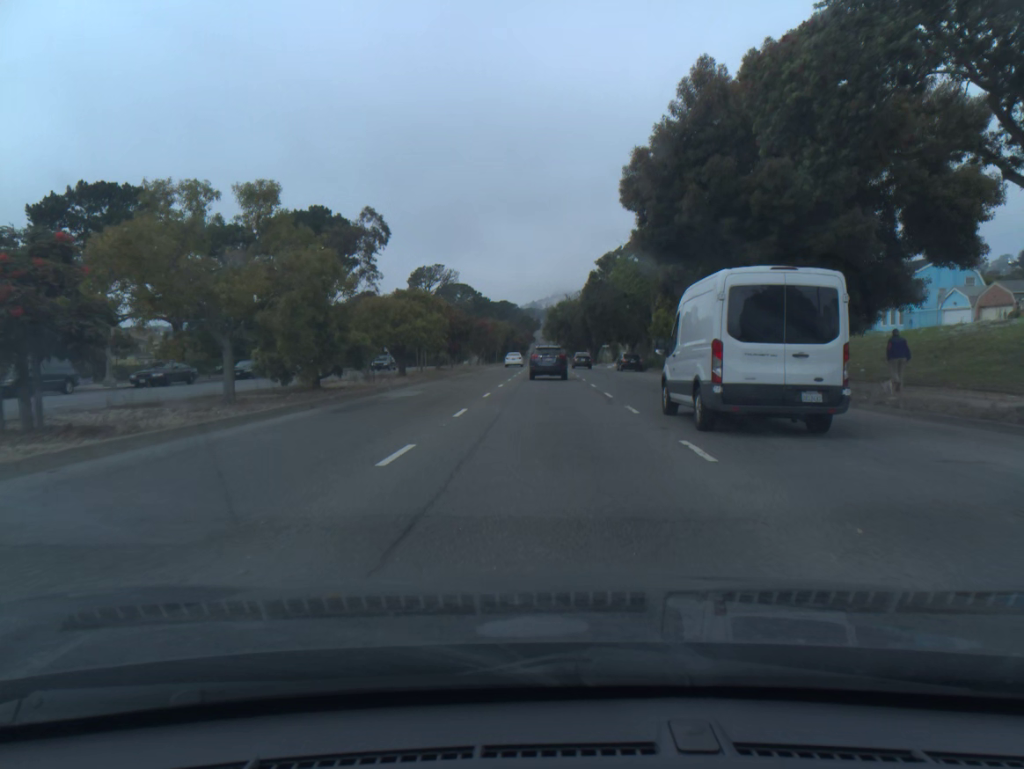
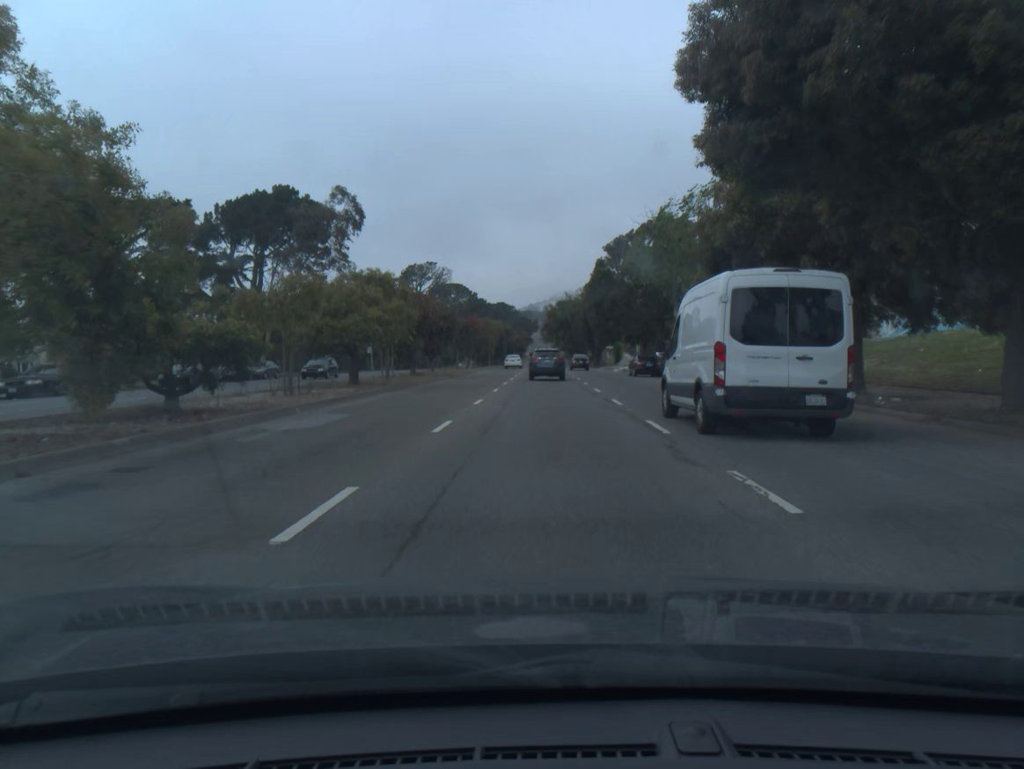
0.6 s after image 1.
(0.0, +10.2) m; 0°
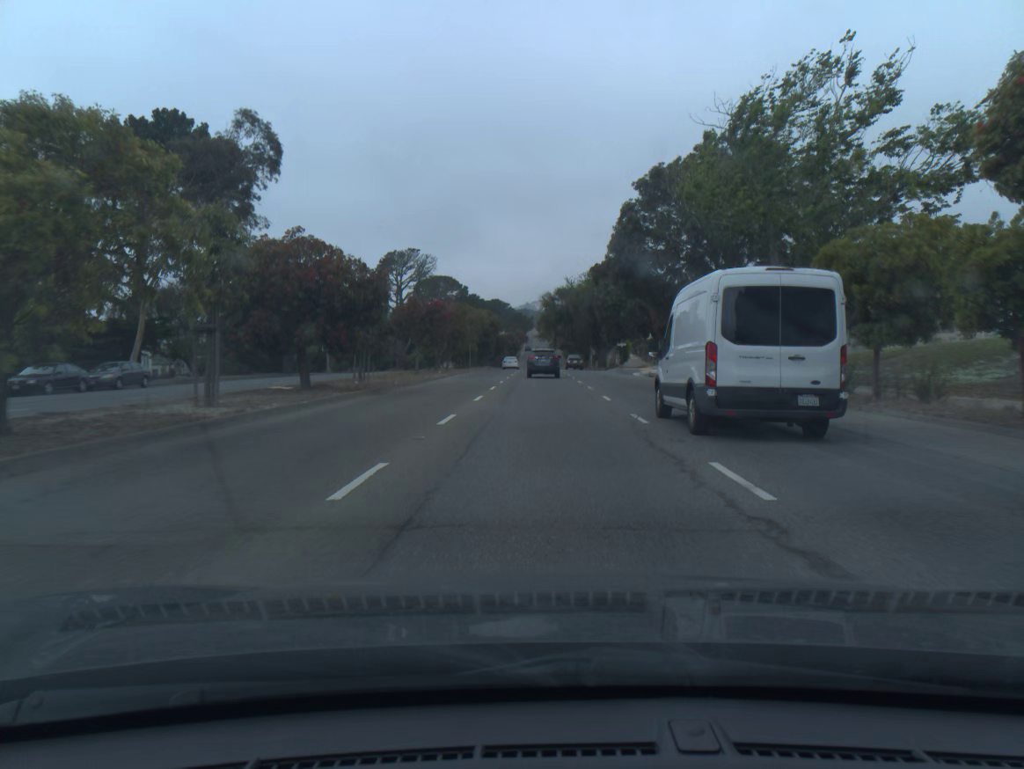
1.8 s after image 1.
(+0.1, +20.5) m; 0°
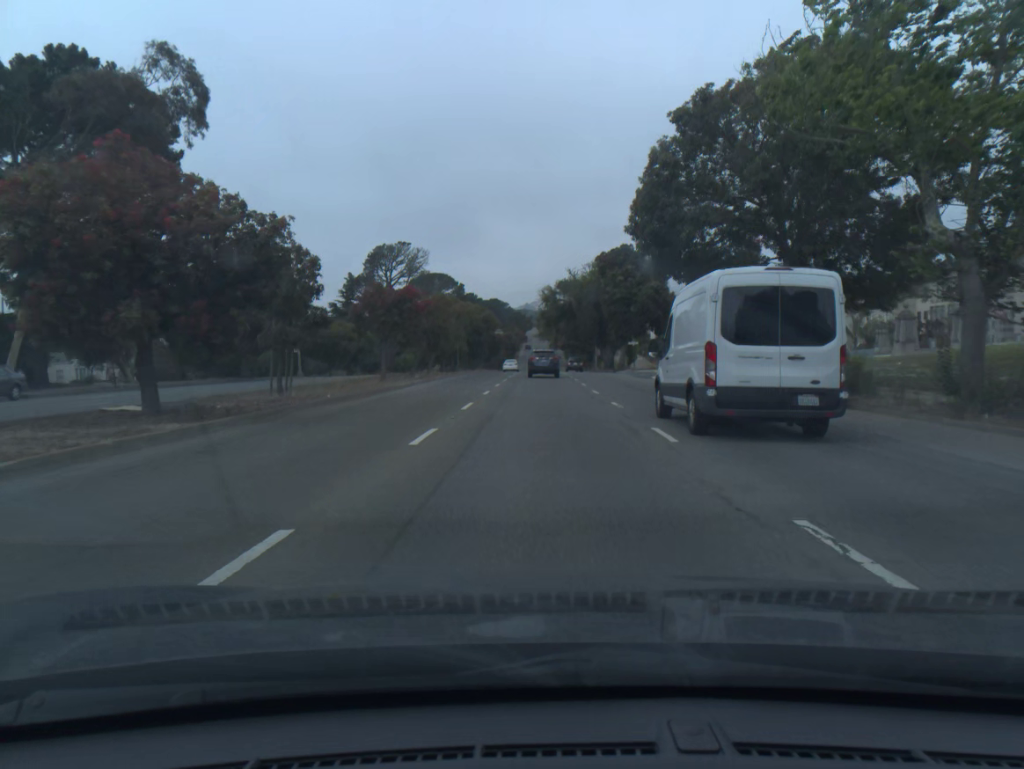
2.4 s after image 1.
(0.0, +10.4) m; 0°
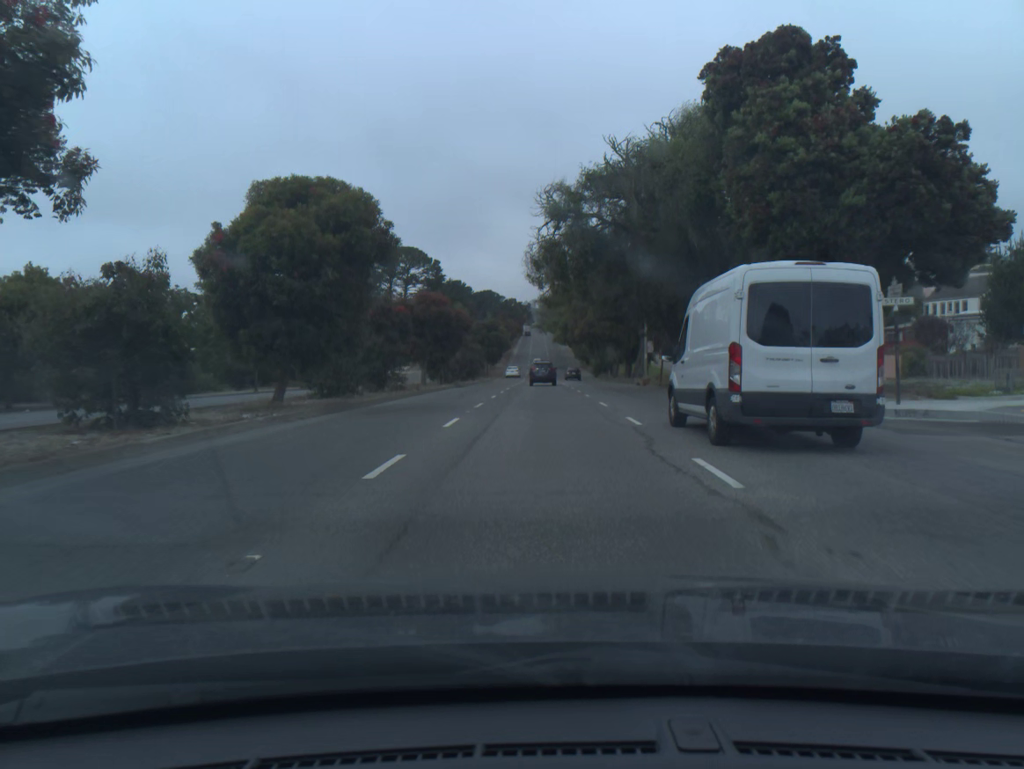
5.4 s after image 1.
(-0.2, +54.0) m; 0°
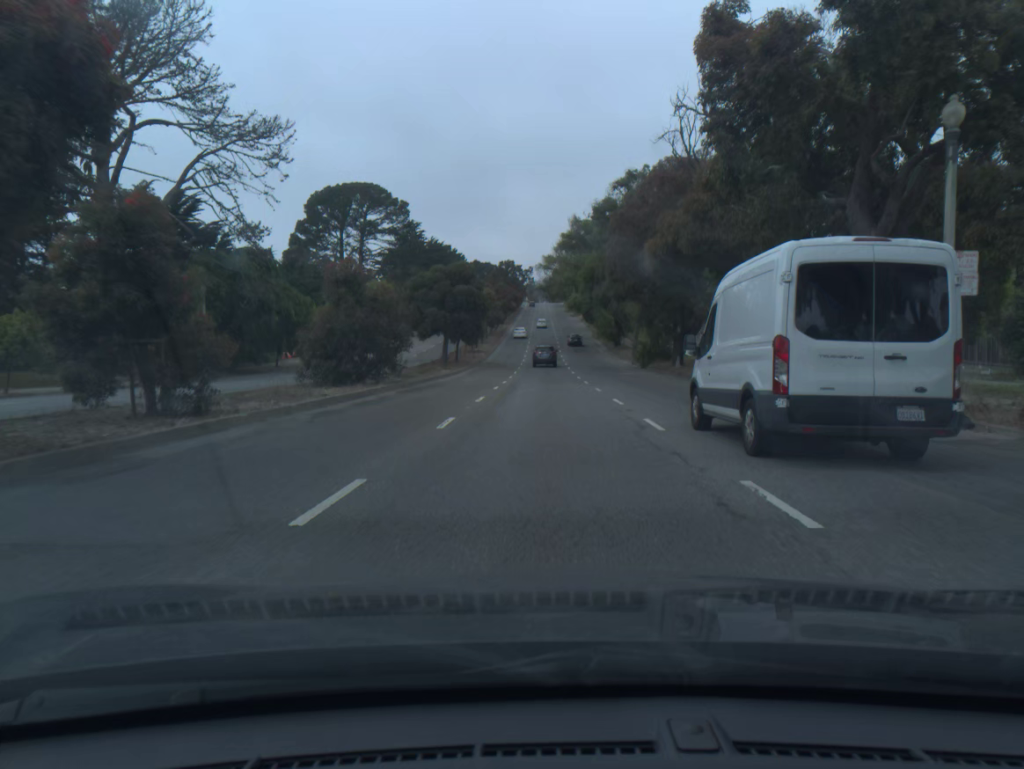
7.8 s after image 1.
(-0.2, +45.5) m; 0°
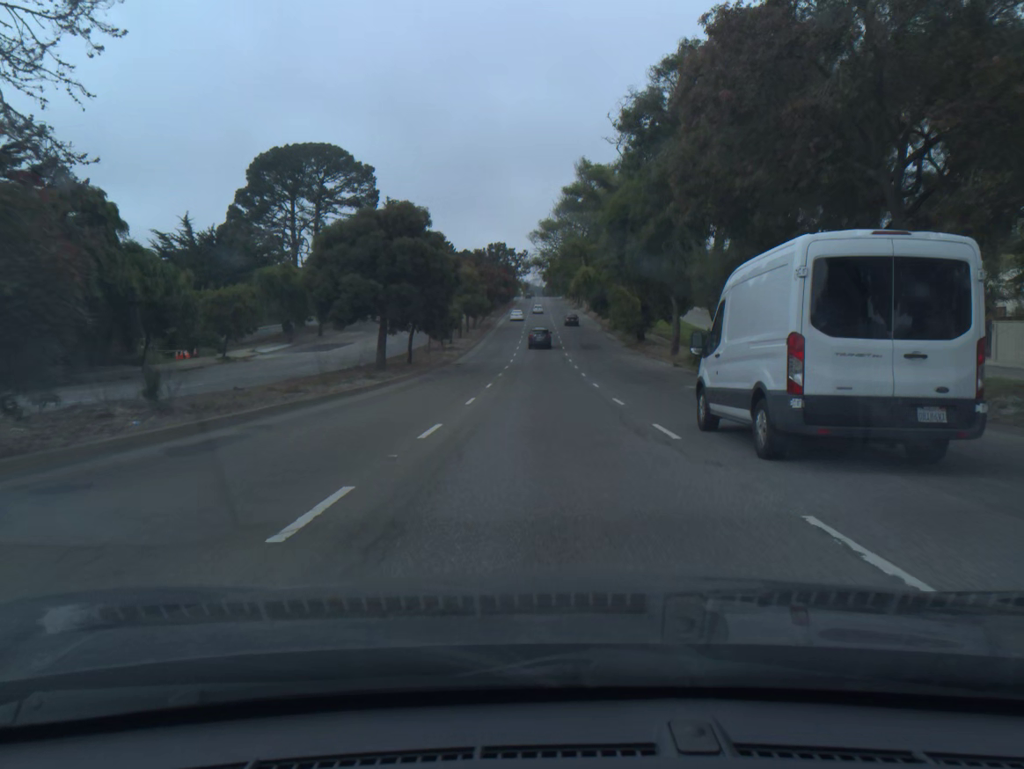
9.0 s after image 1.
(0.0, +22.9) m; 0°
